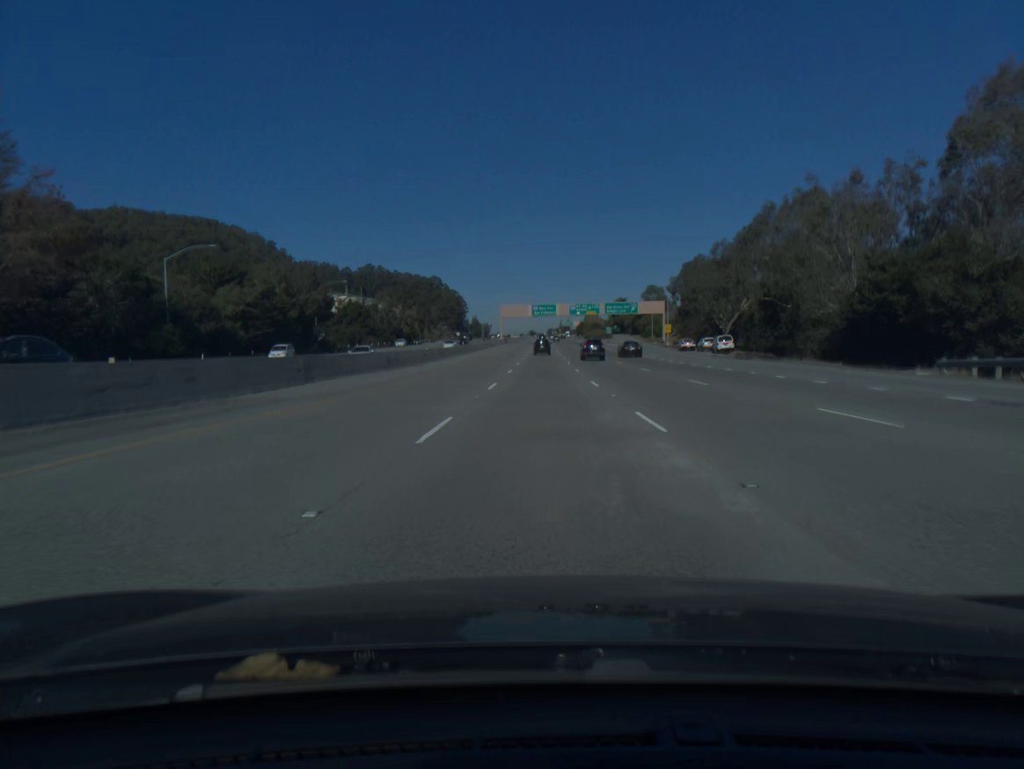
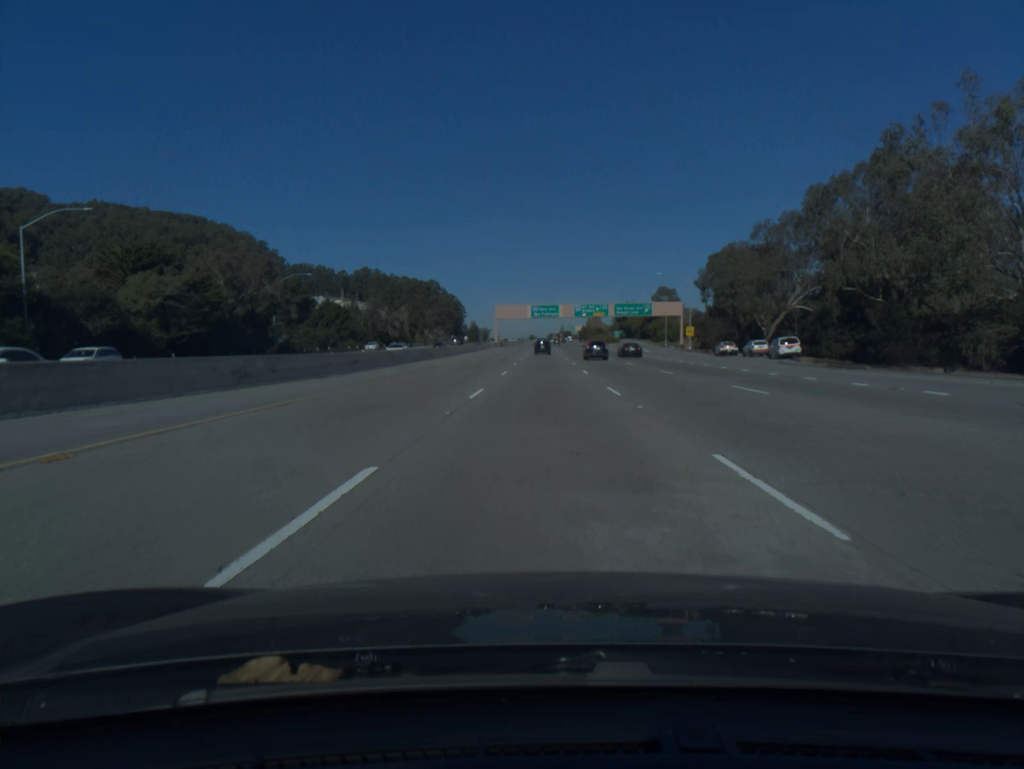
(0.0, +21.6) m; 0°
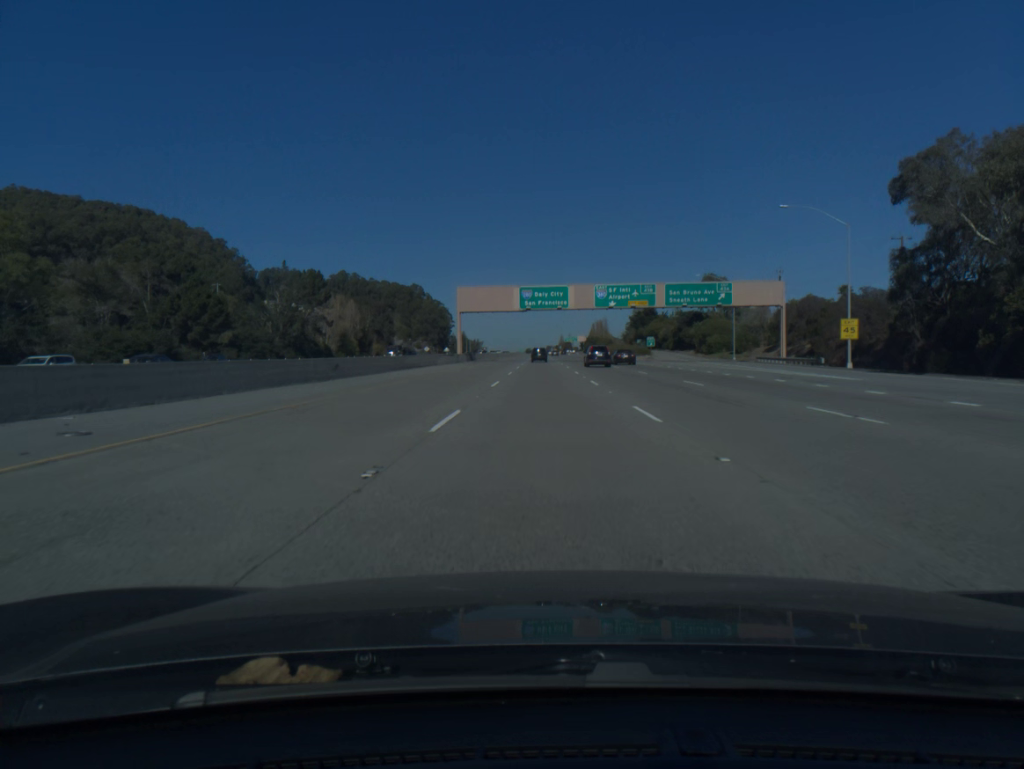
(+0.1, +64.8) m; 0°
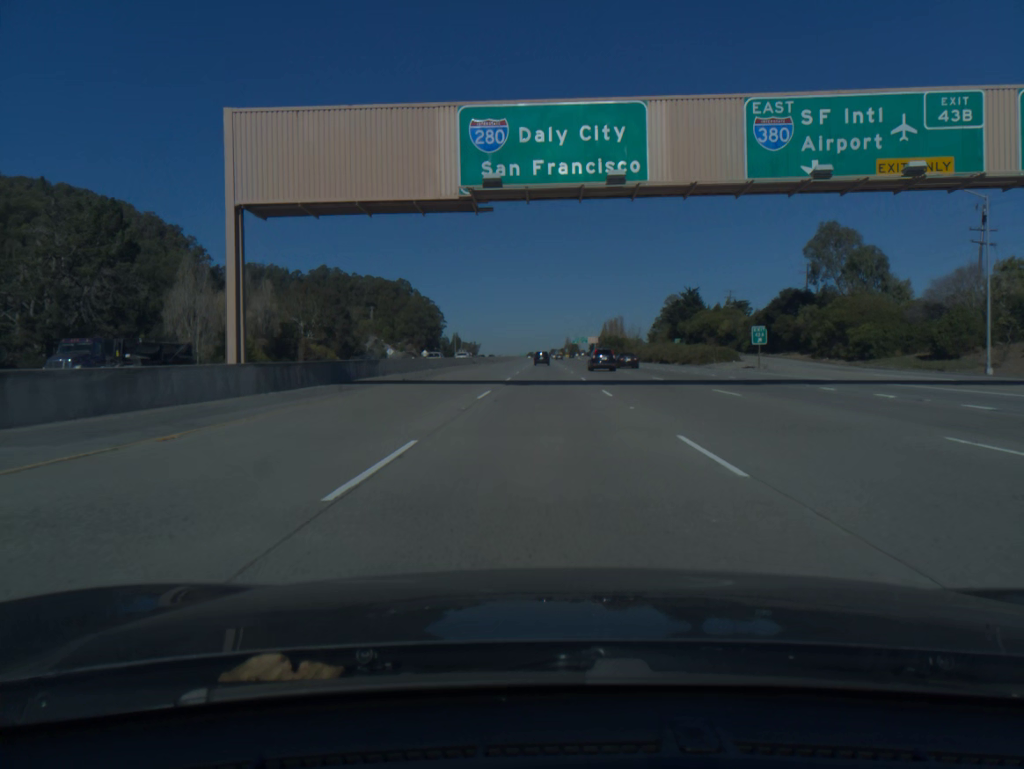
(0.0, +64.2) m; 0°
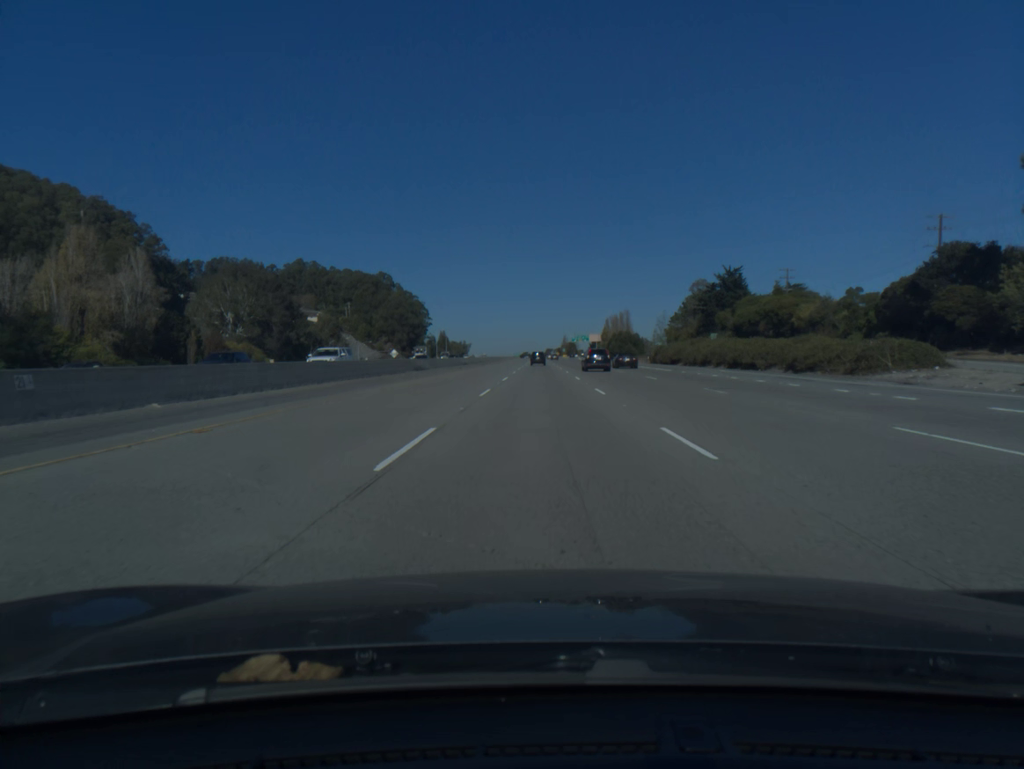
(+0.1, +42.4) m; 0°
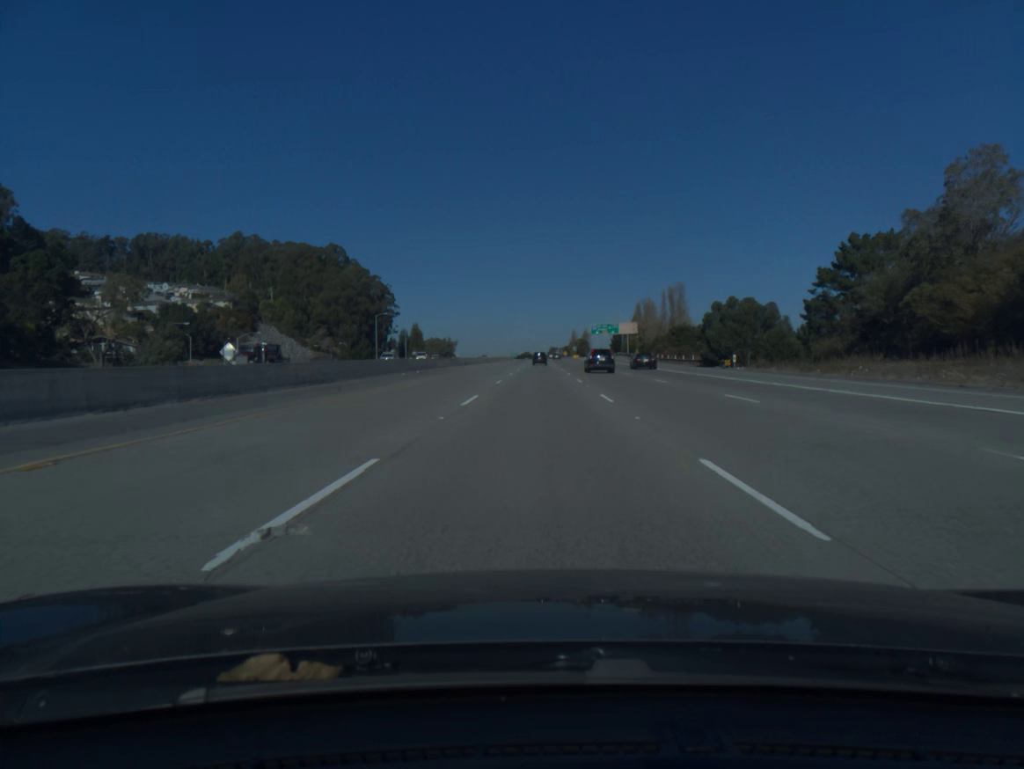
(-0.2, +105.7) m; 0°
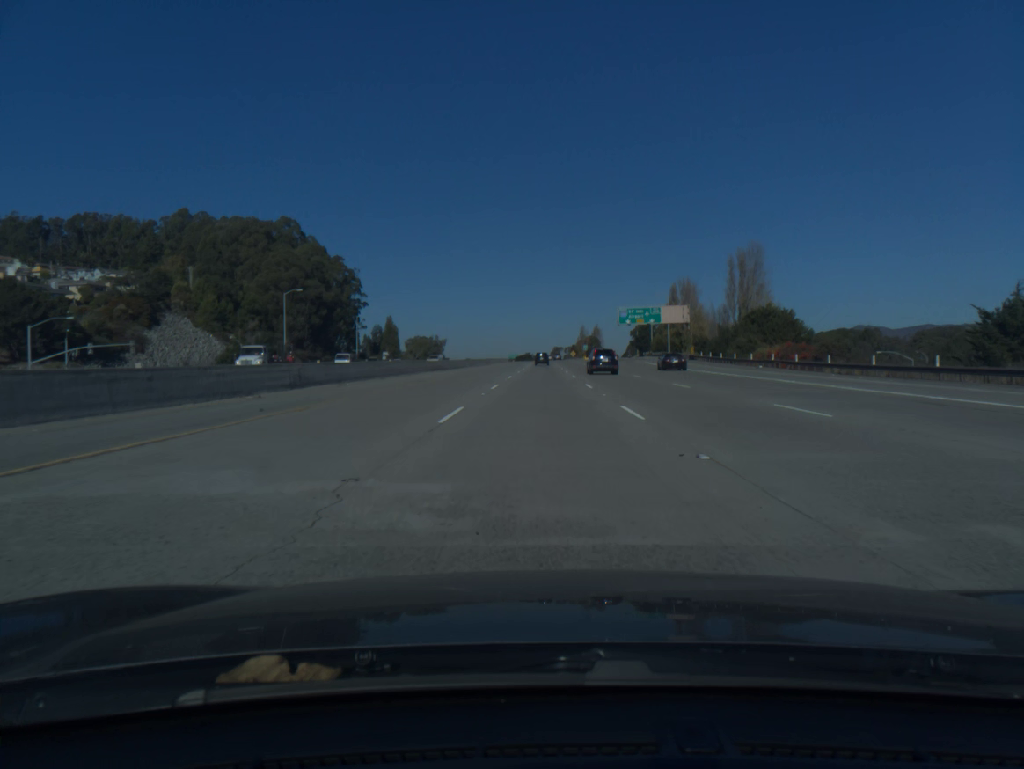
(-0.1, +63.8) m; 0°
